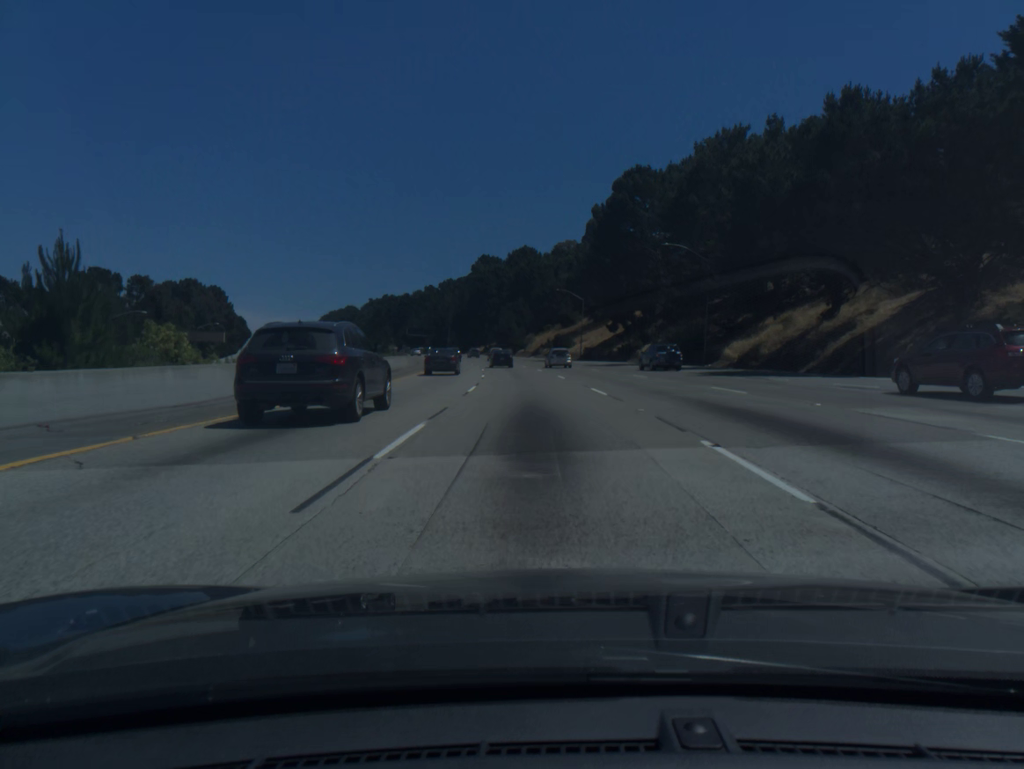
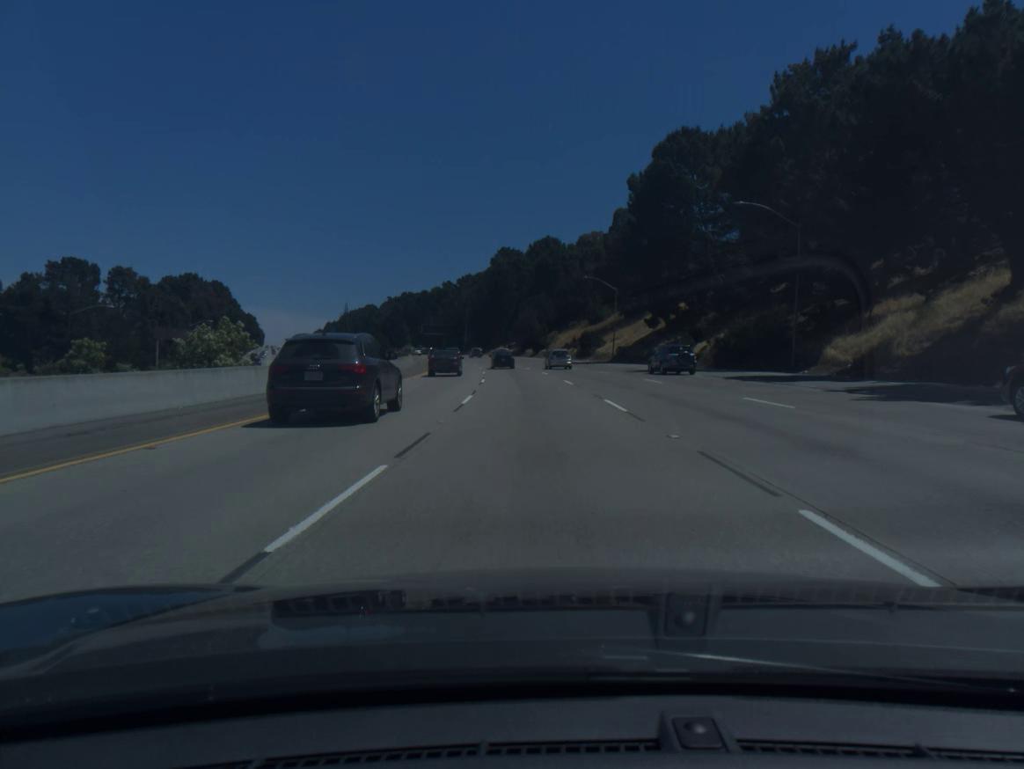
(-0.3, +18.1) m; -2°
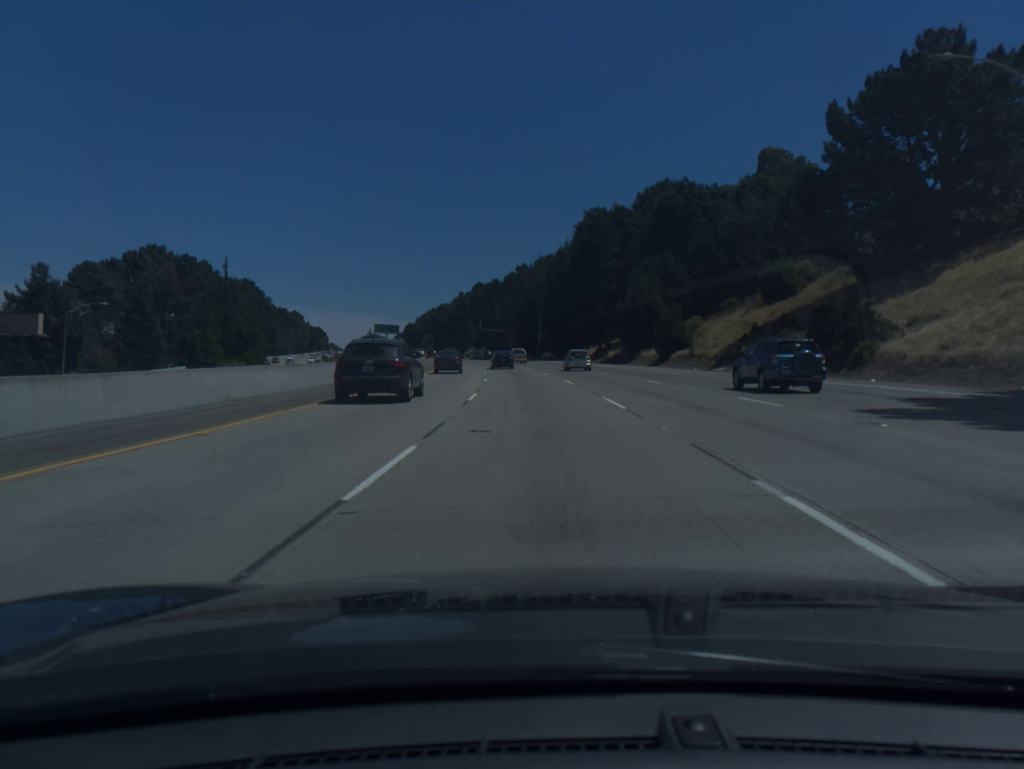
(-4.2, +71.5) m; -7°
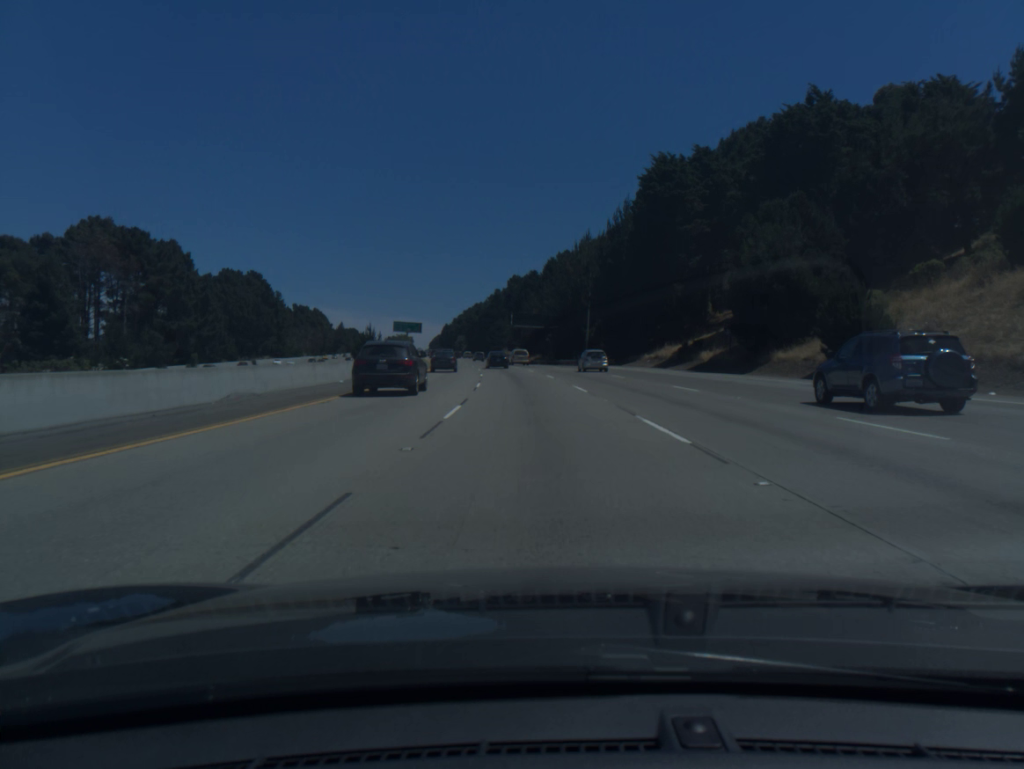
(-0.9, +35.8) m; -3°
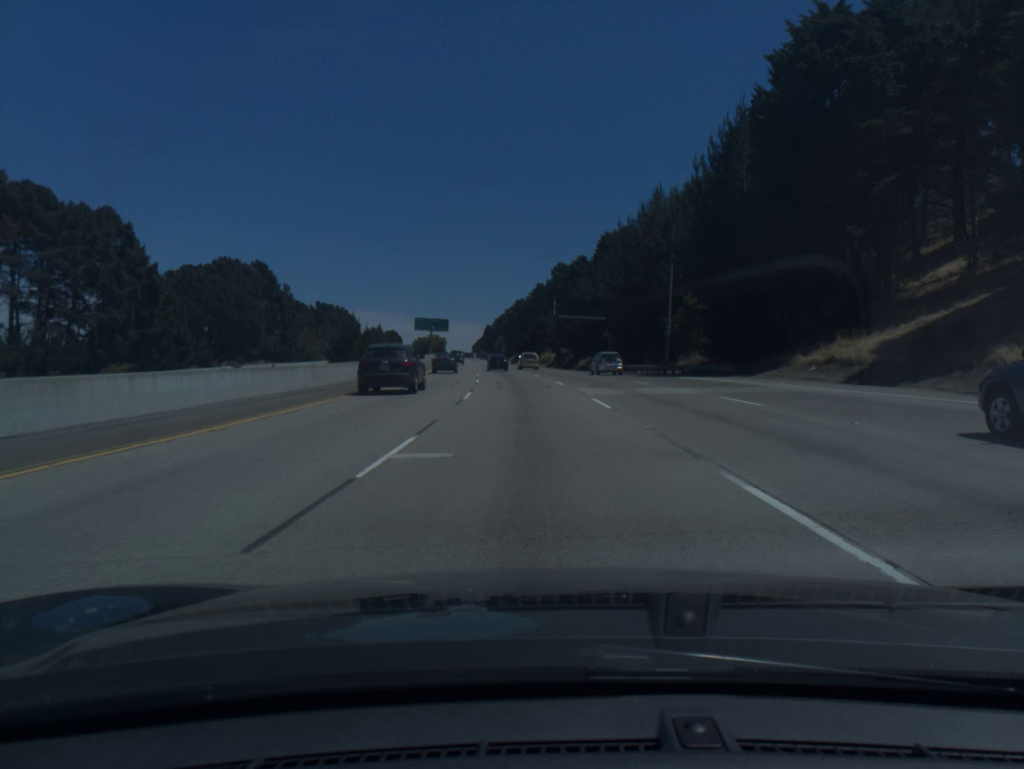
(-1.0, +36.1) m; -3°
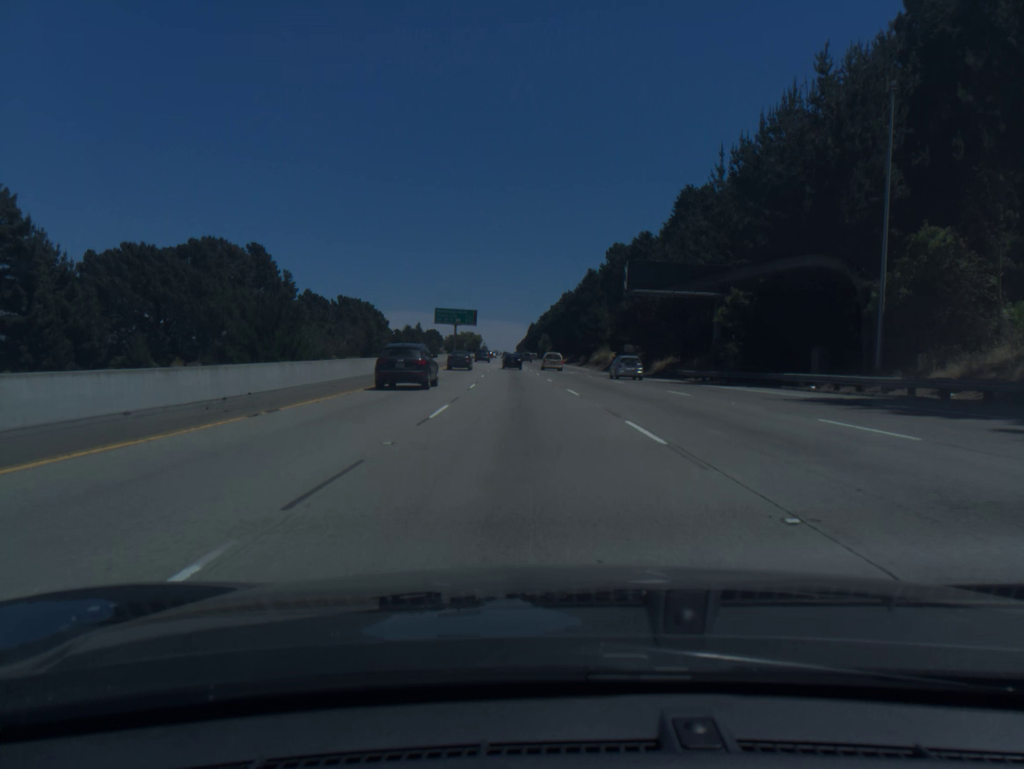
(-1.1, +36.5) m; -3°
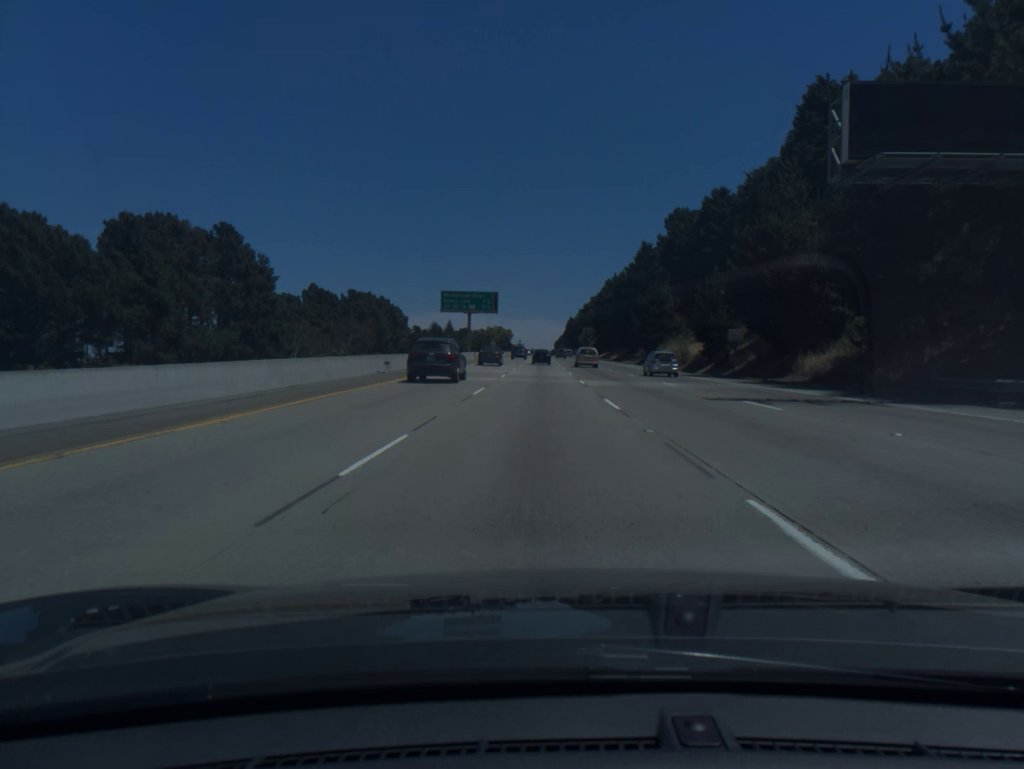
(-1.0, +36.7) m; -3°
